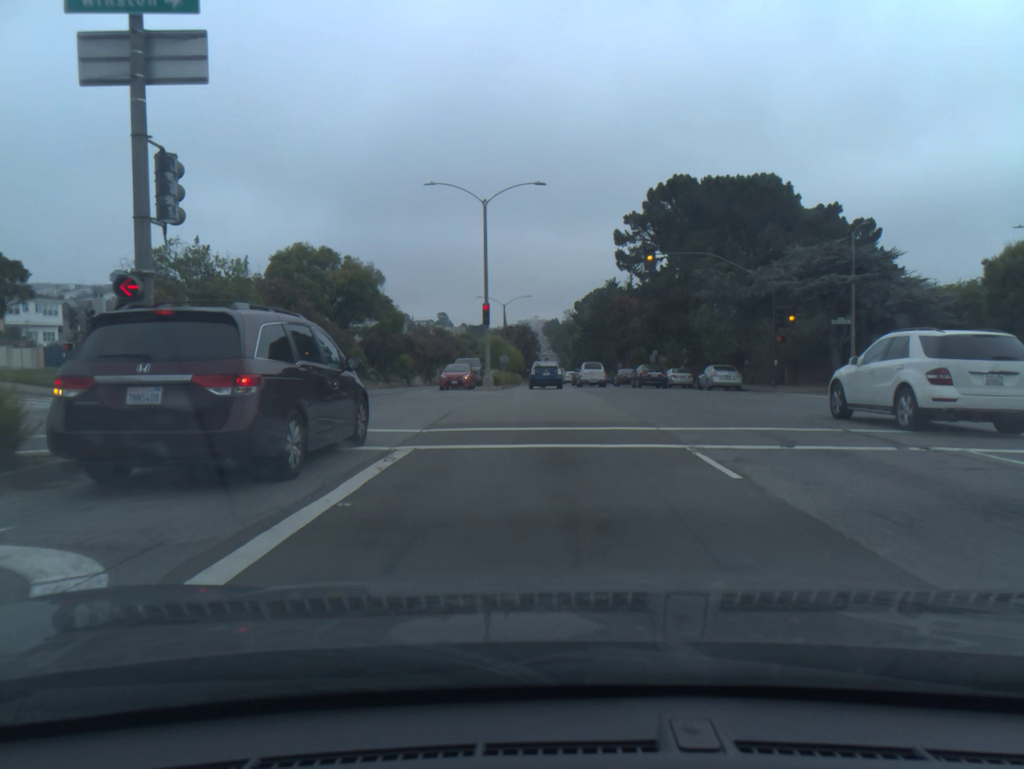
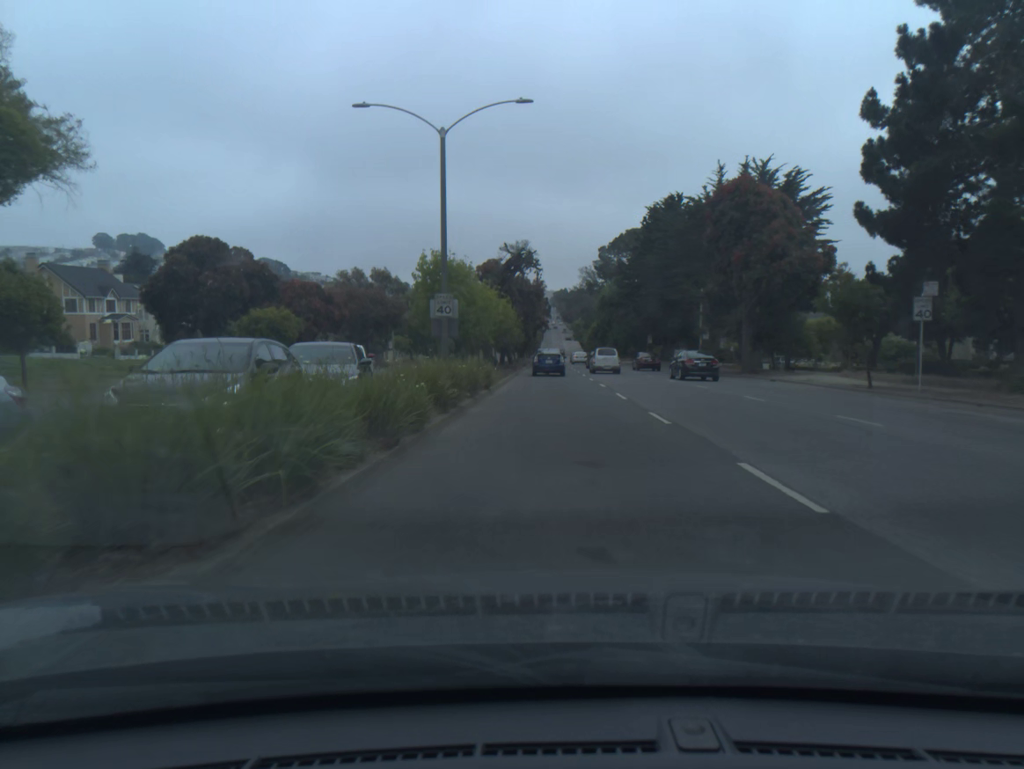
(-0.3, +56.8) m; 0°
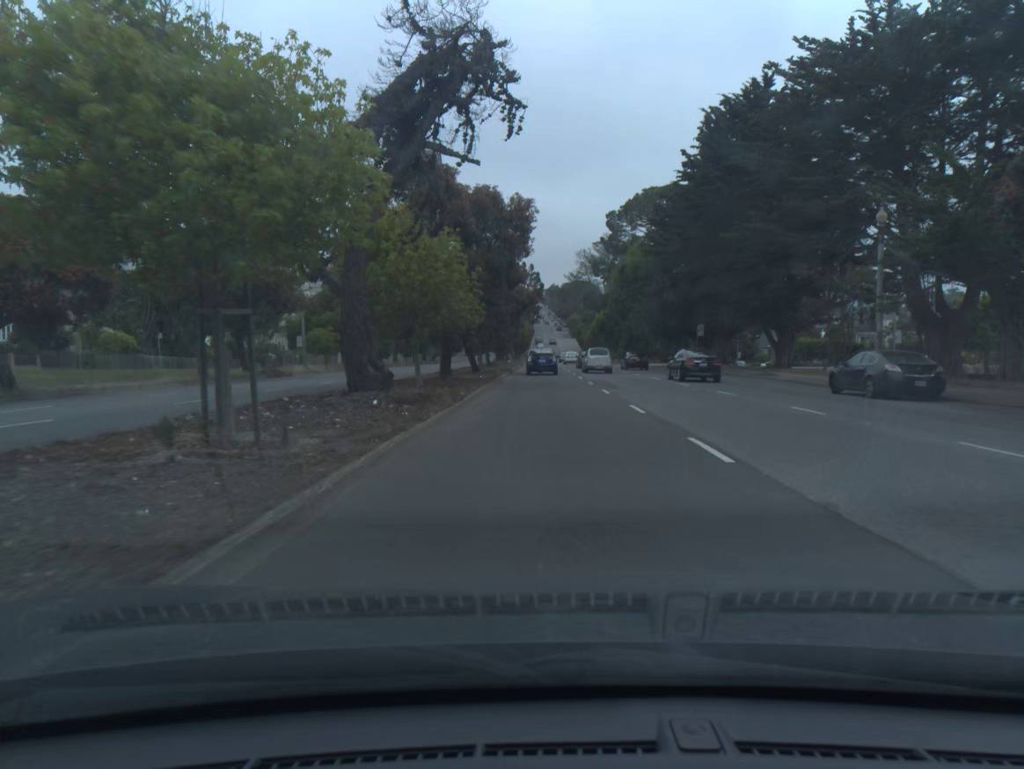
(+0.1, +34.5) m; 0°
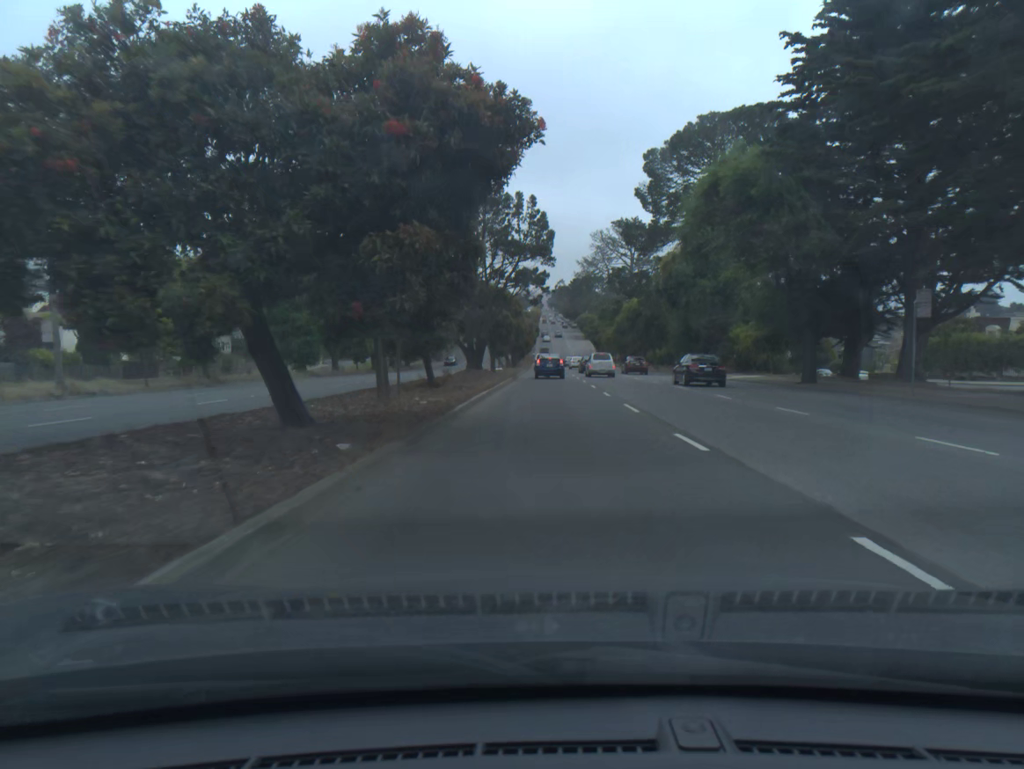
(0.0, +35.2) m; 0°
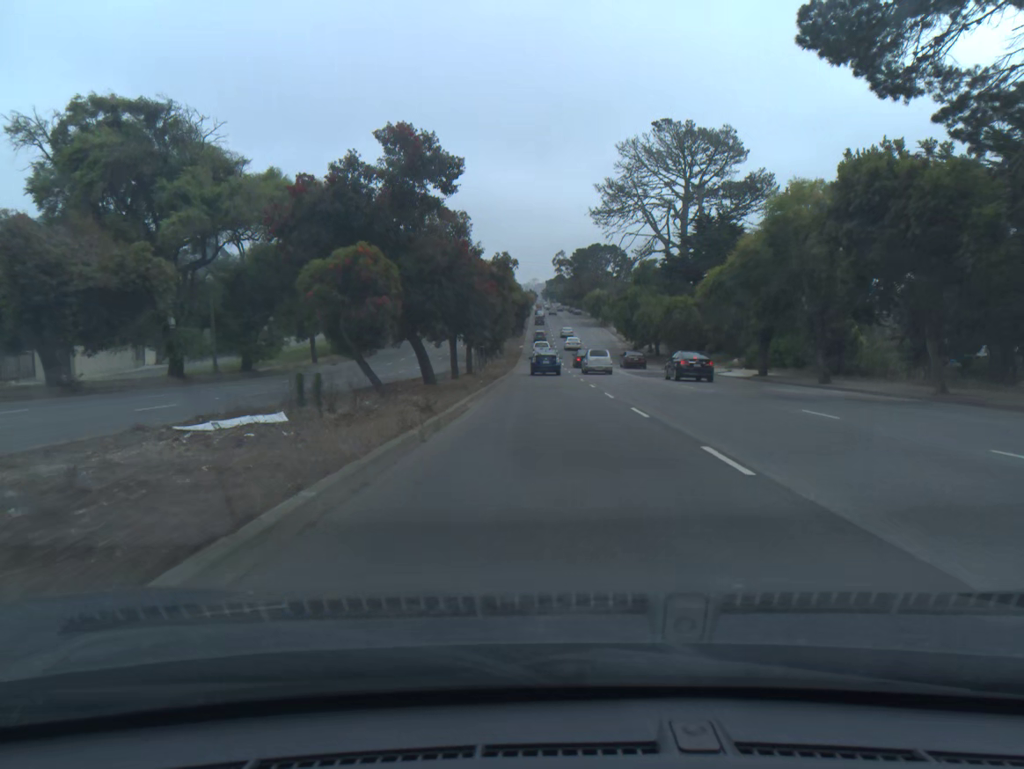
(+0.2, +60.0) m; 0°
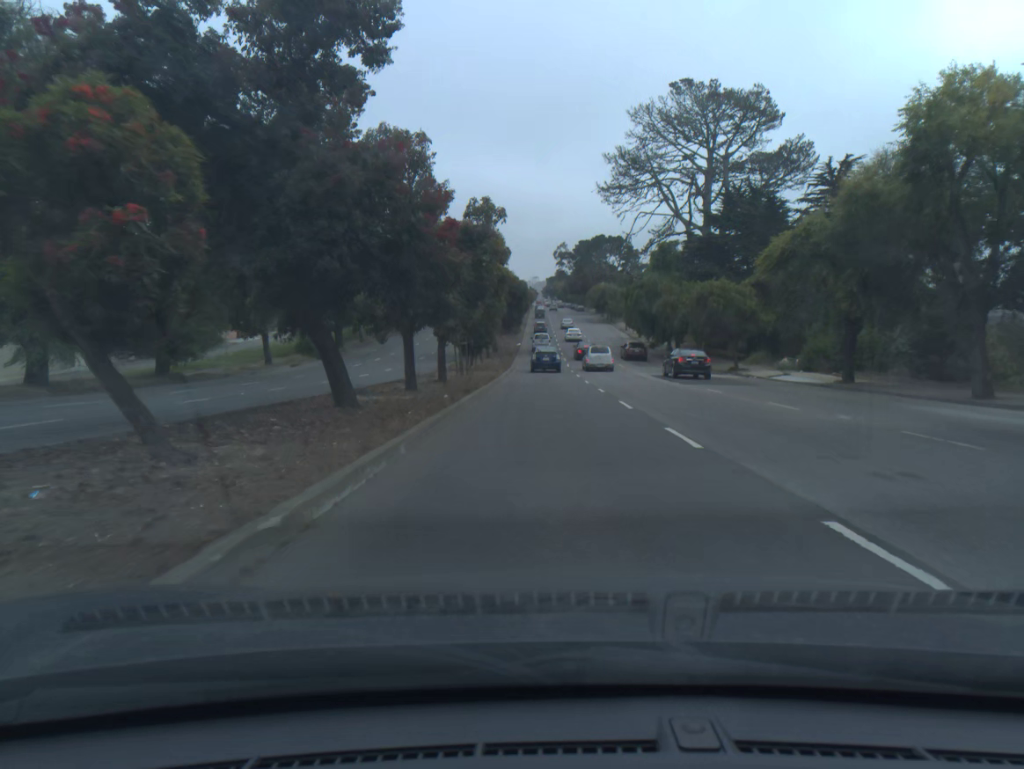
(0.0, +12.0) m; 0°
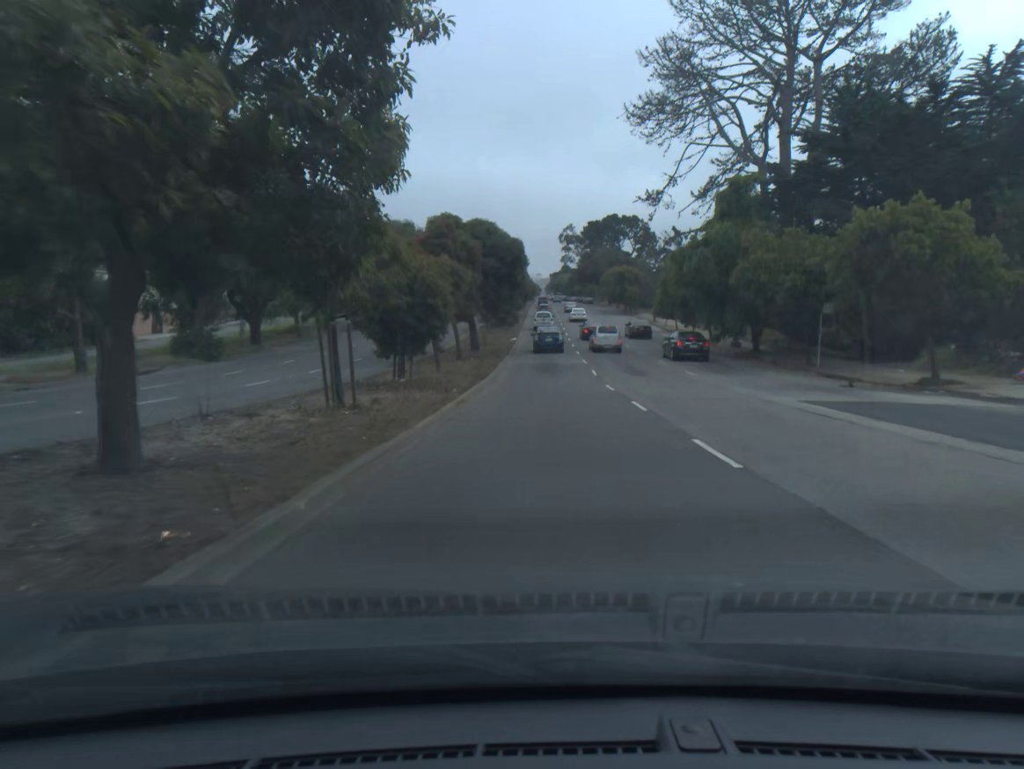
(0.0, +24.0) m; 0°
